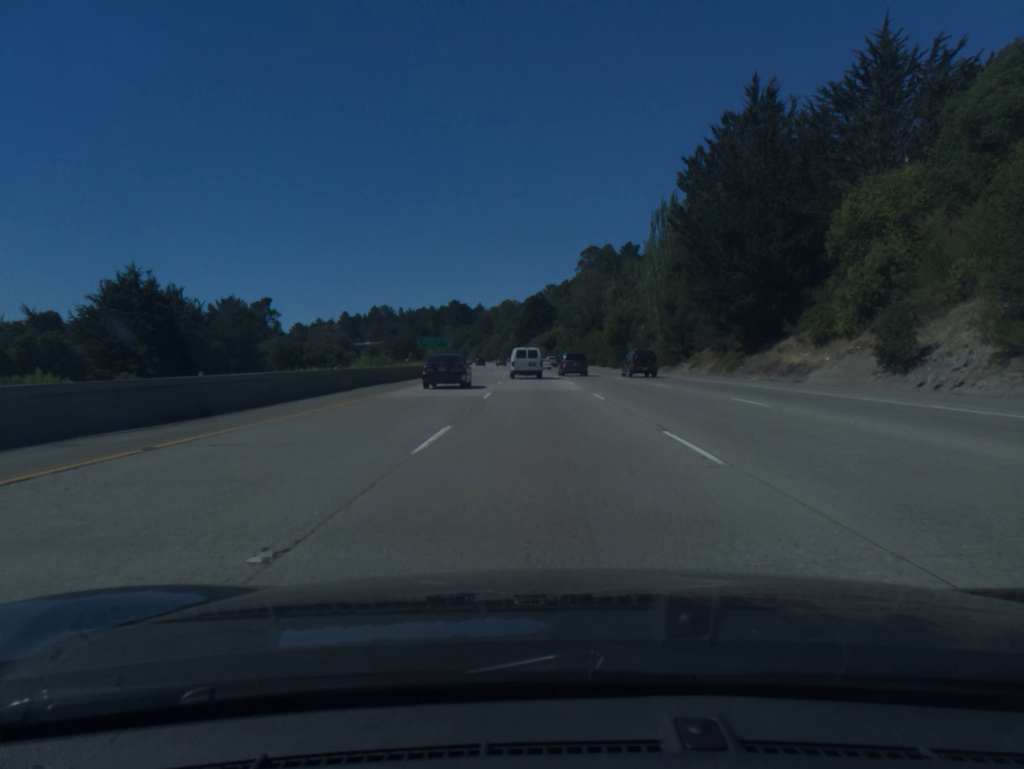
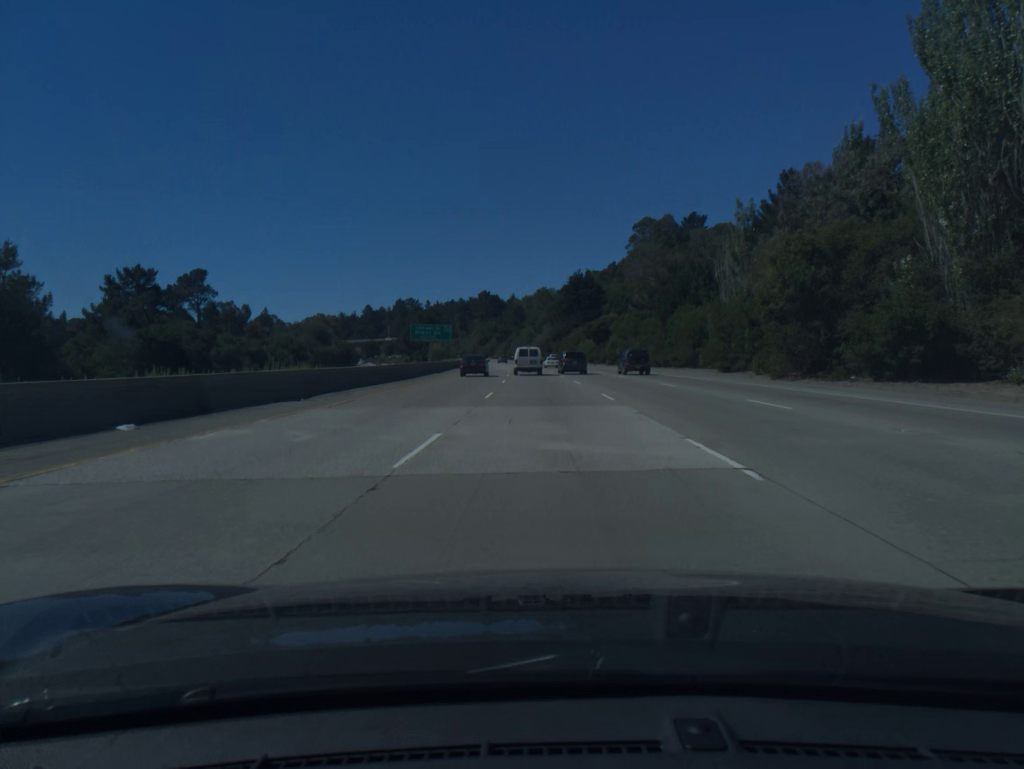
(-1.3, +59.6) m; -3°
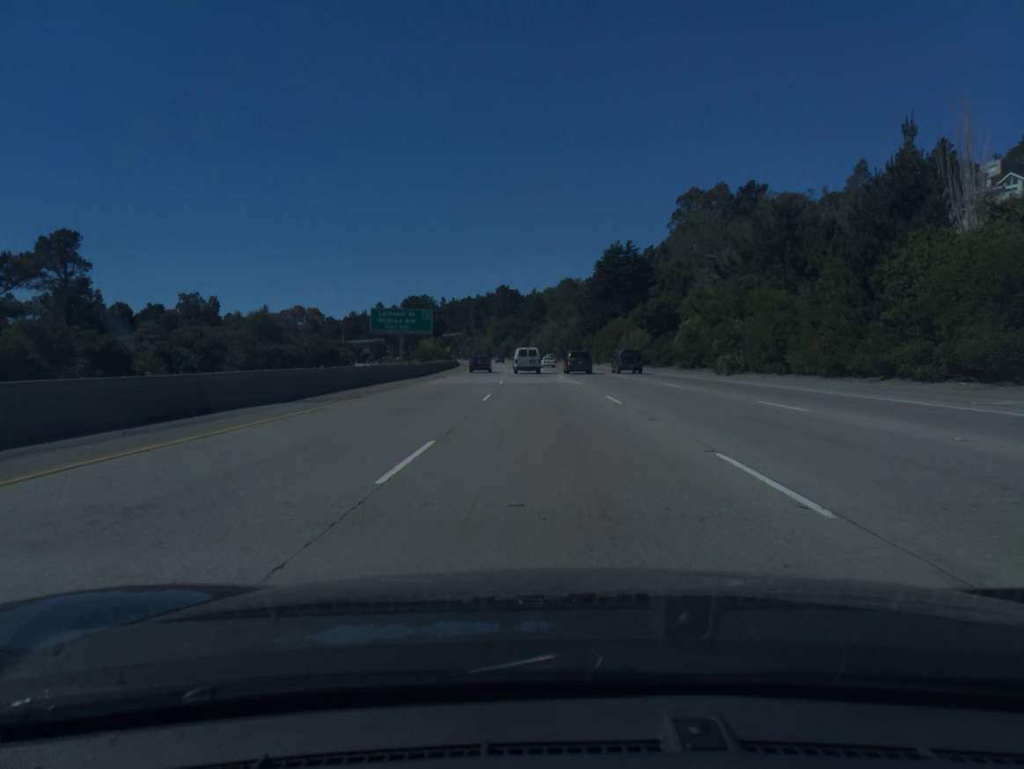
(-0.7, +45.4) m; -2°
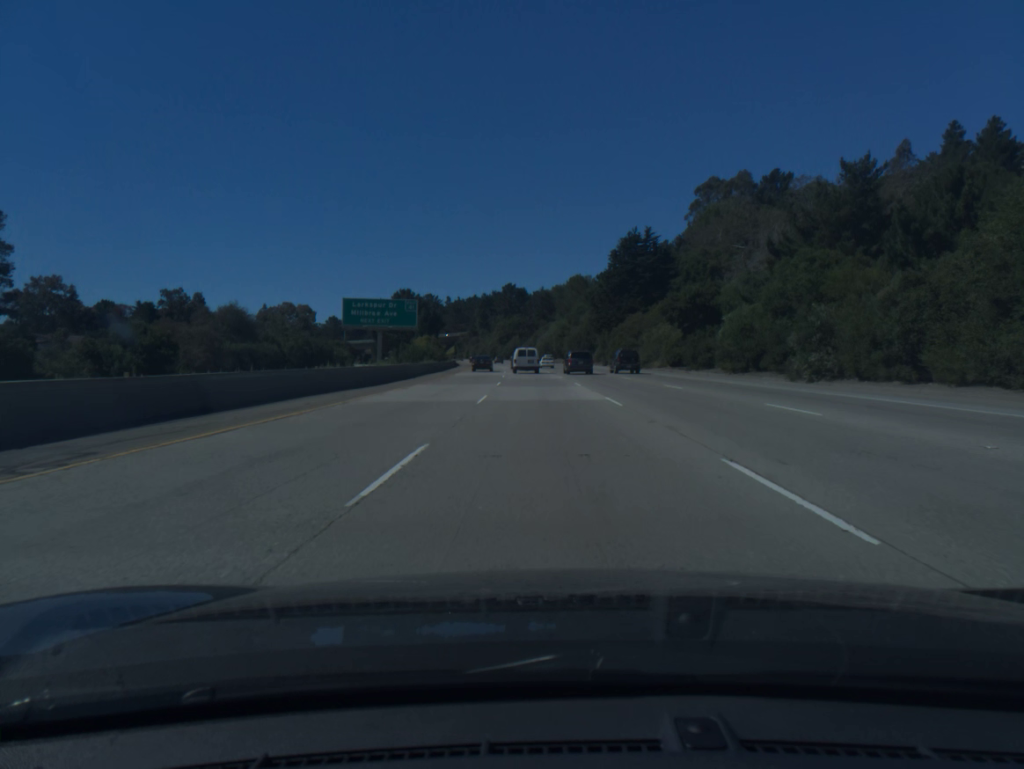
(-0.1, +15.3) m; -1°
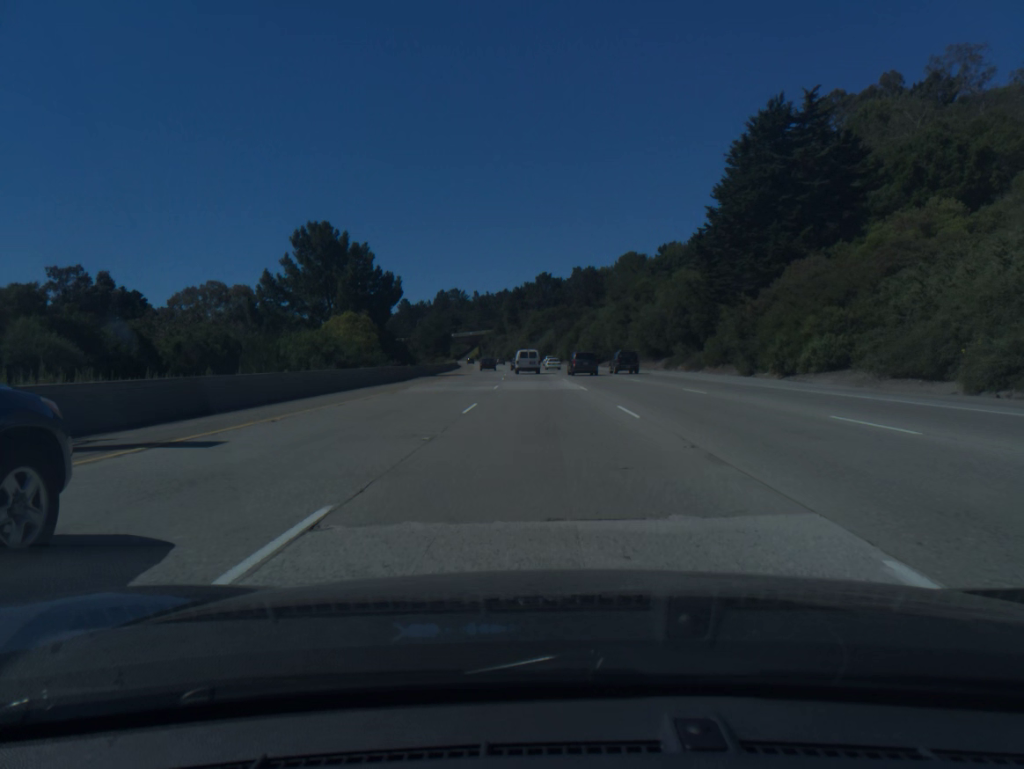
(-1.4, +62.2) m; -3°
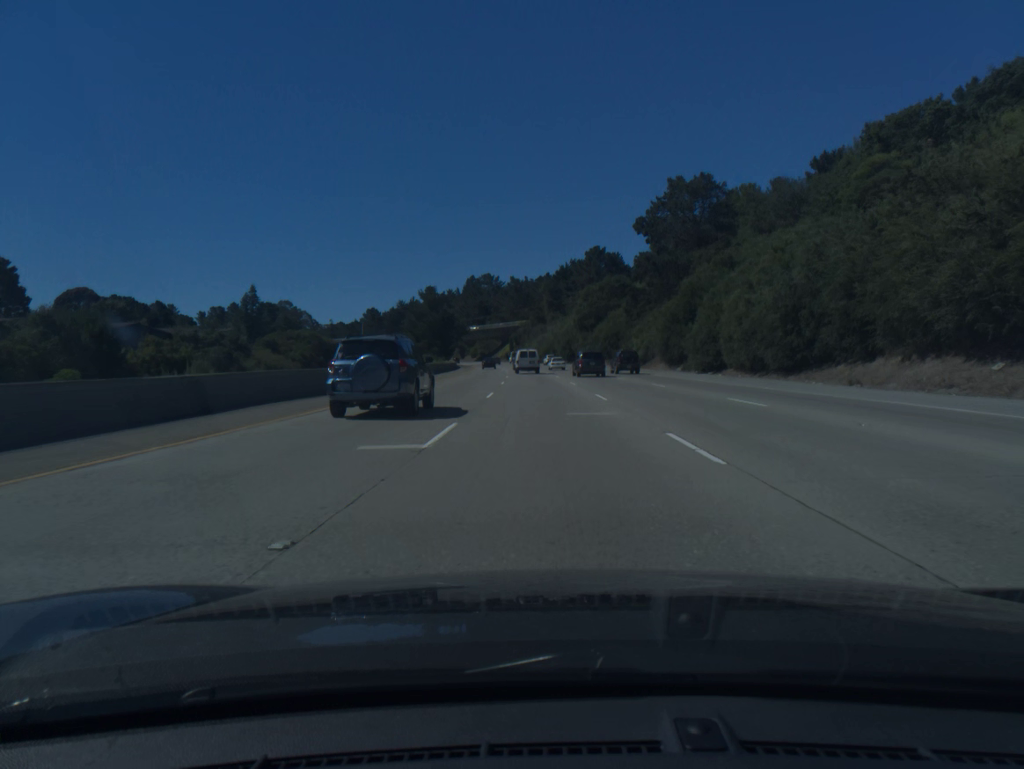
(-2.5, +79.7) m; -3°
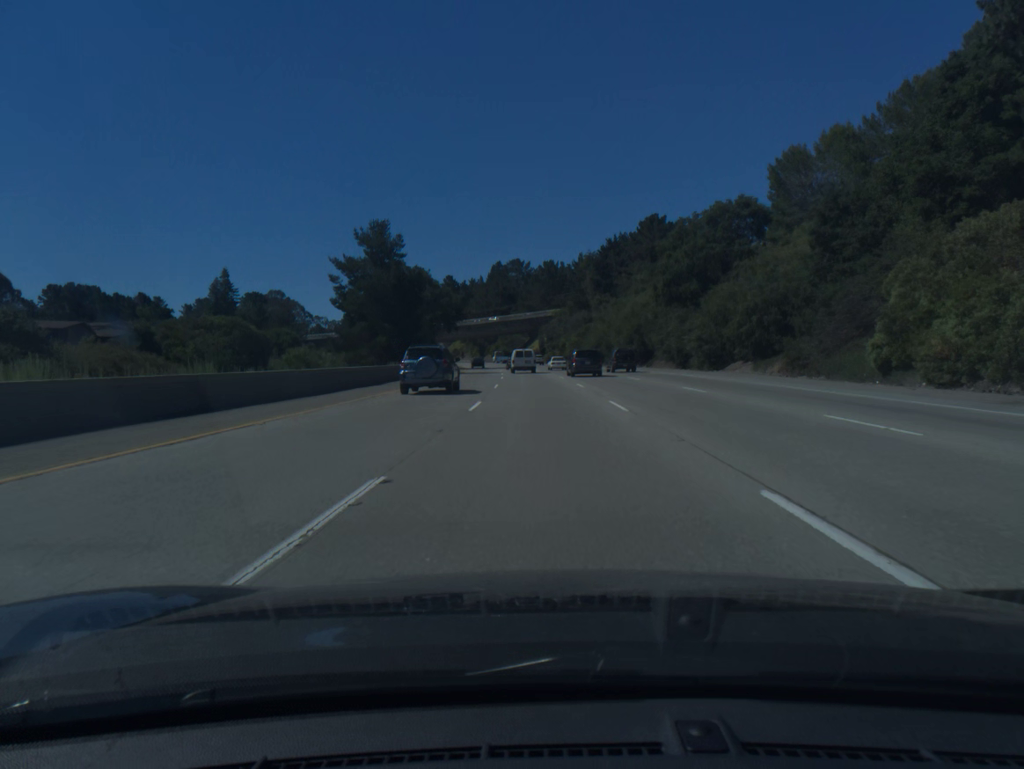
(-1.4, +64.9) m; -3°
